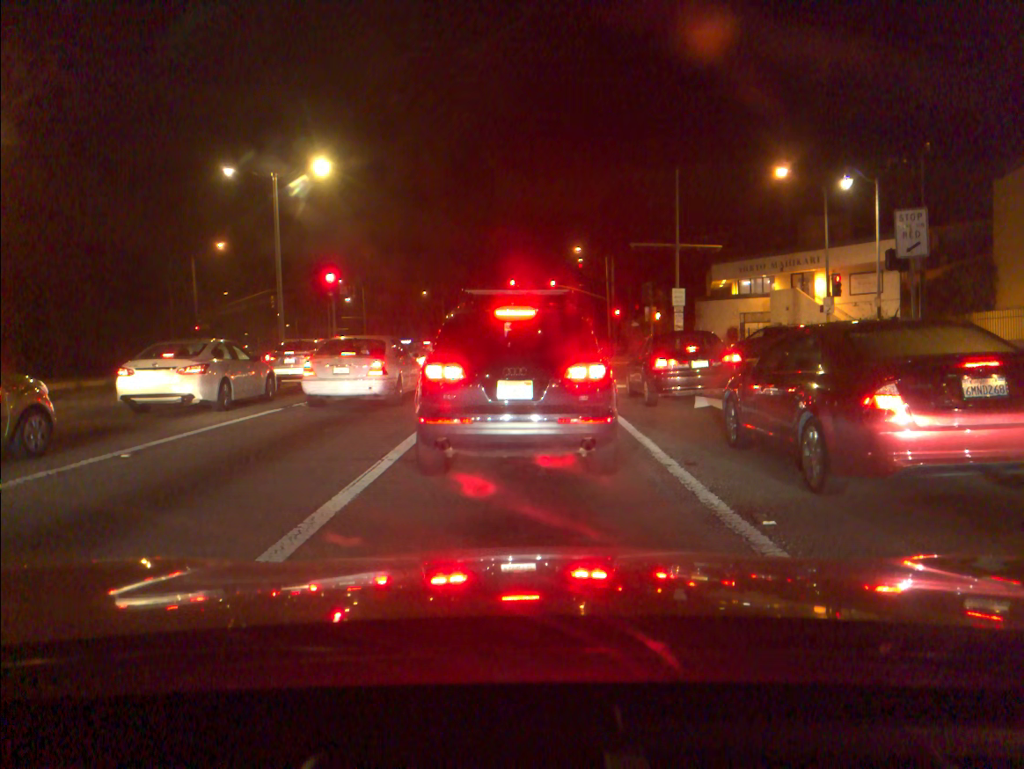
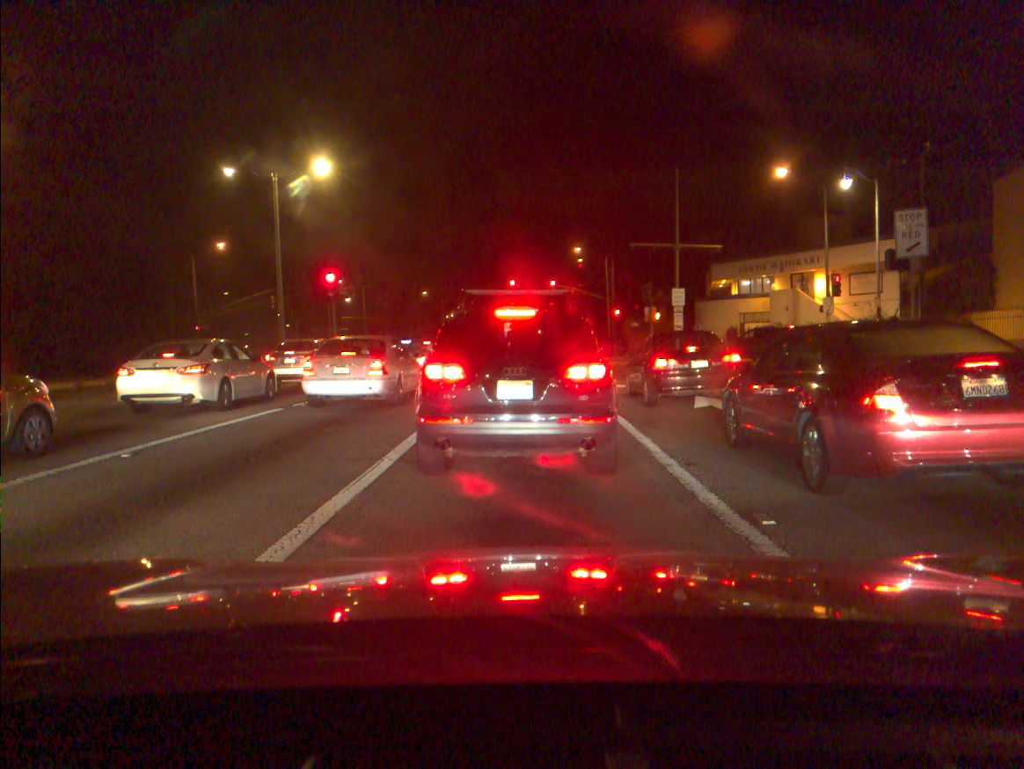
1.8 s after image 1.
(0.0, 0.0) m; 0°
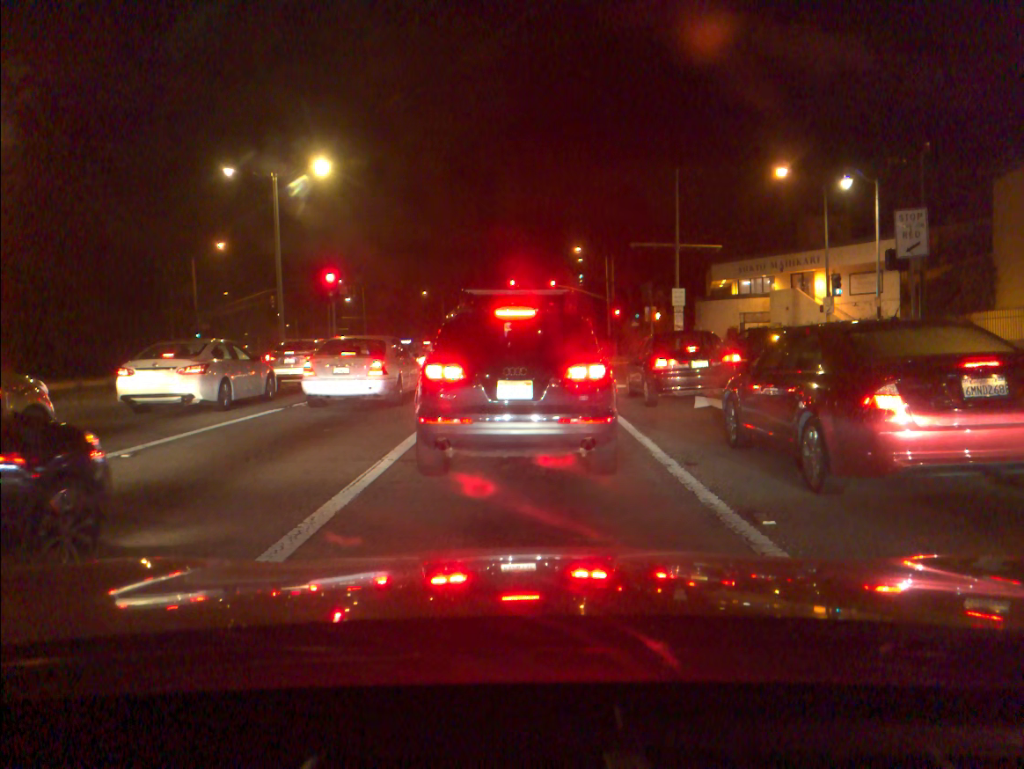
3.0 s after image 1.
(0.0, 0.0) m; 0°
